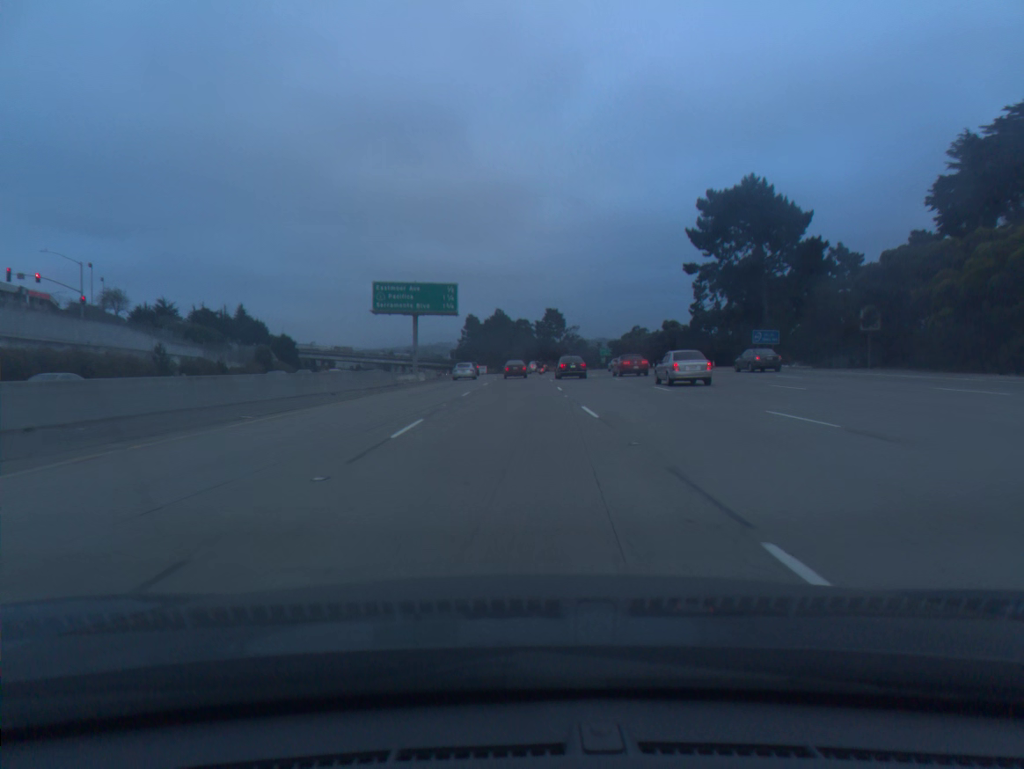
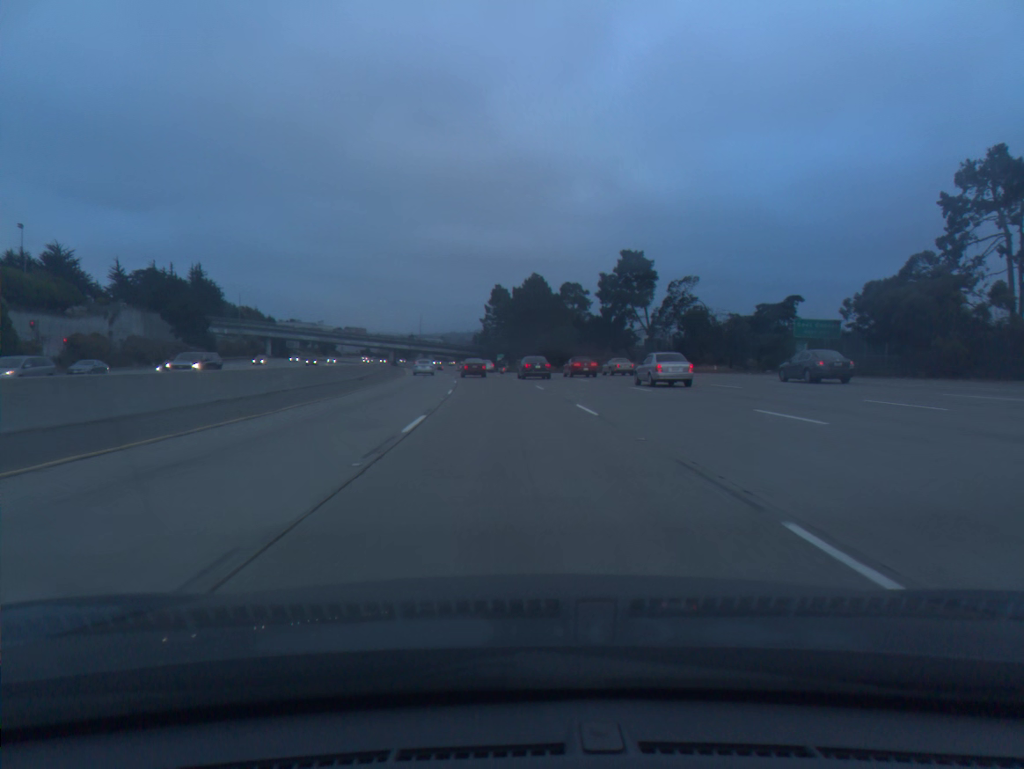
(-0.8, +86.8) m; -3°
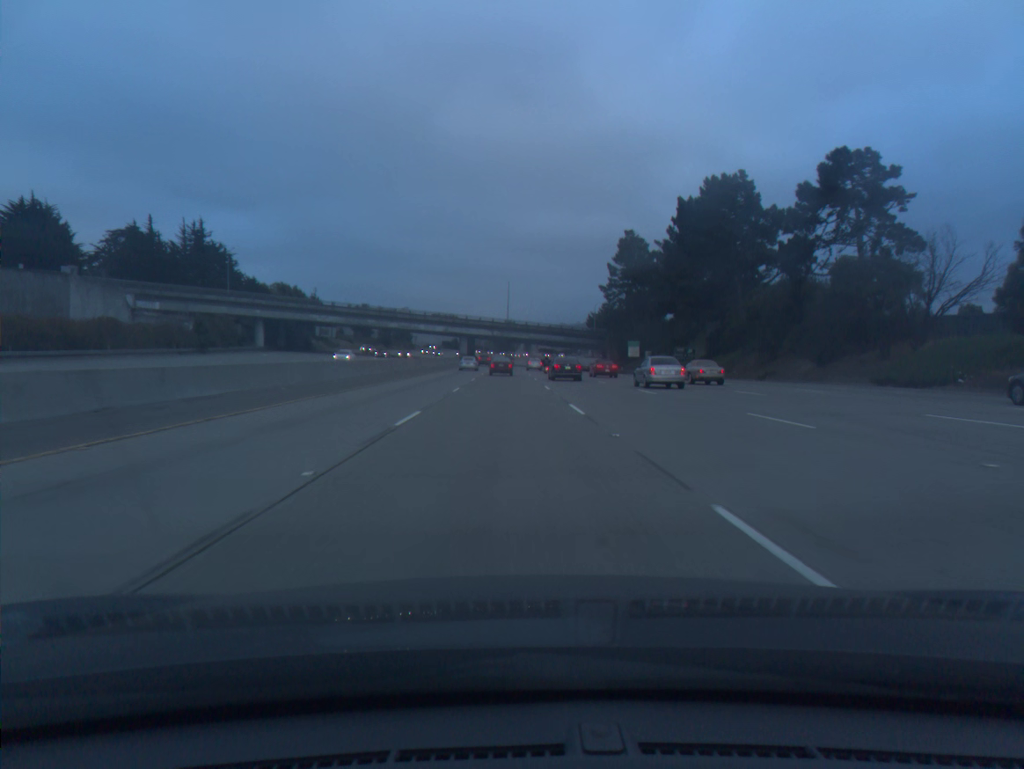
(-6.3, +86.7) m; -8°
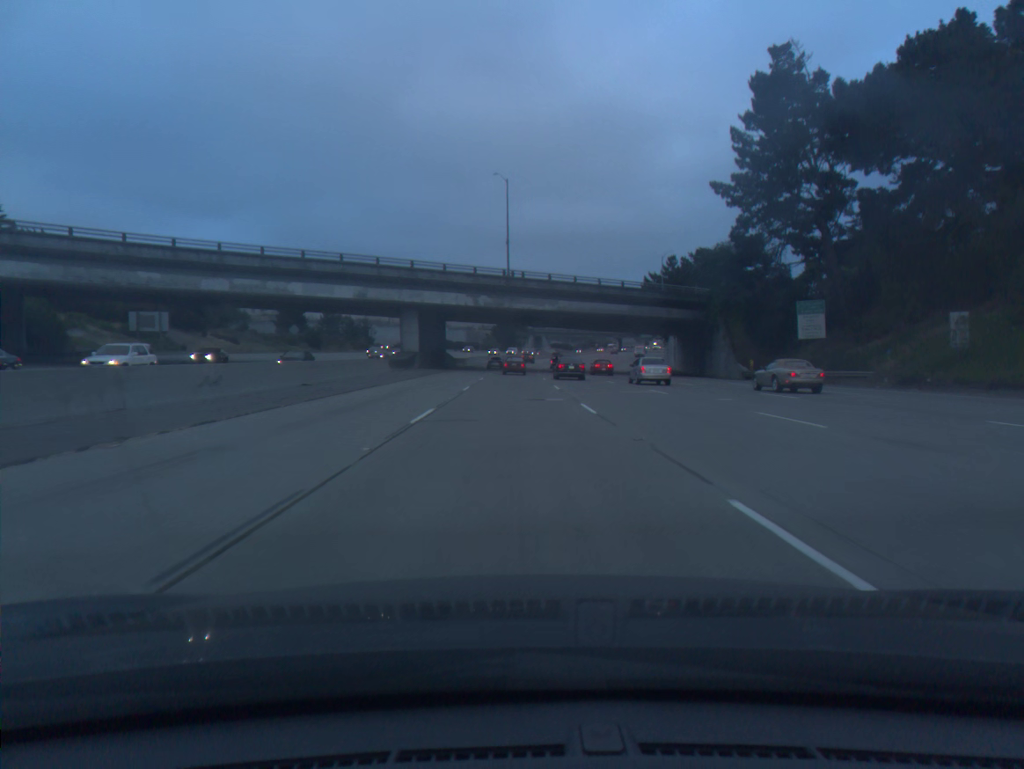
(-1.2, +87.3) m; 0°
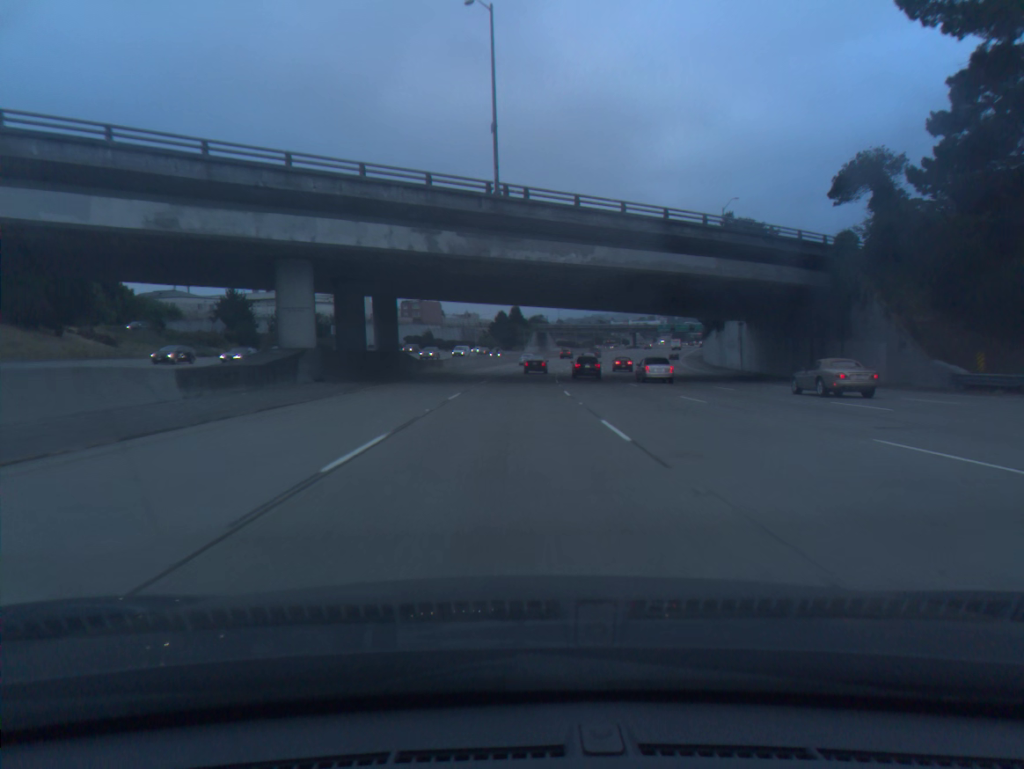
(0.0, +35.0) m; 0°
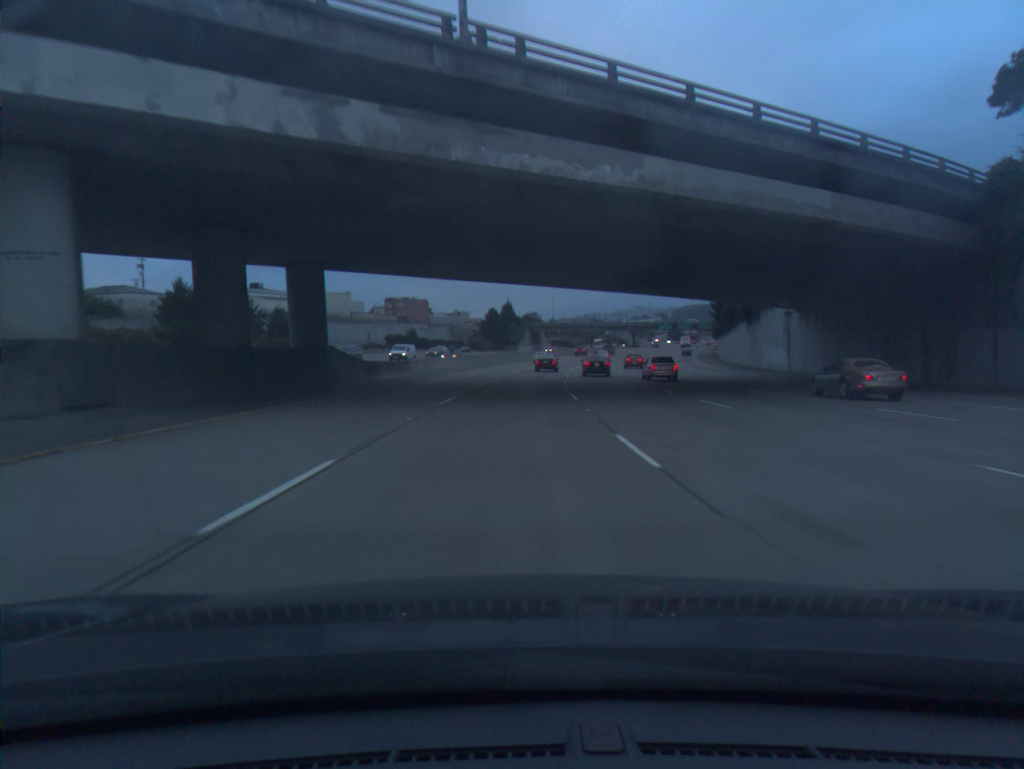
(+0.1, +17.5) m; +1°
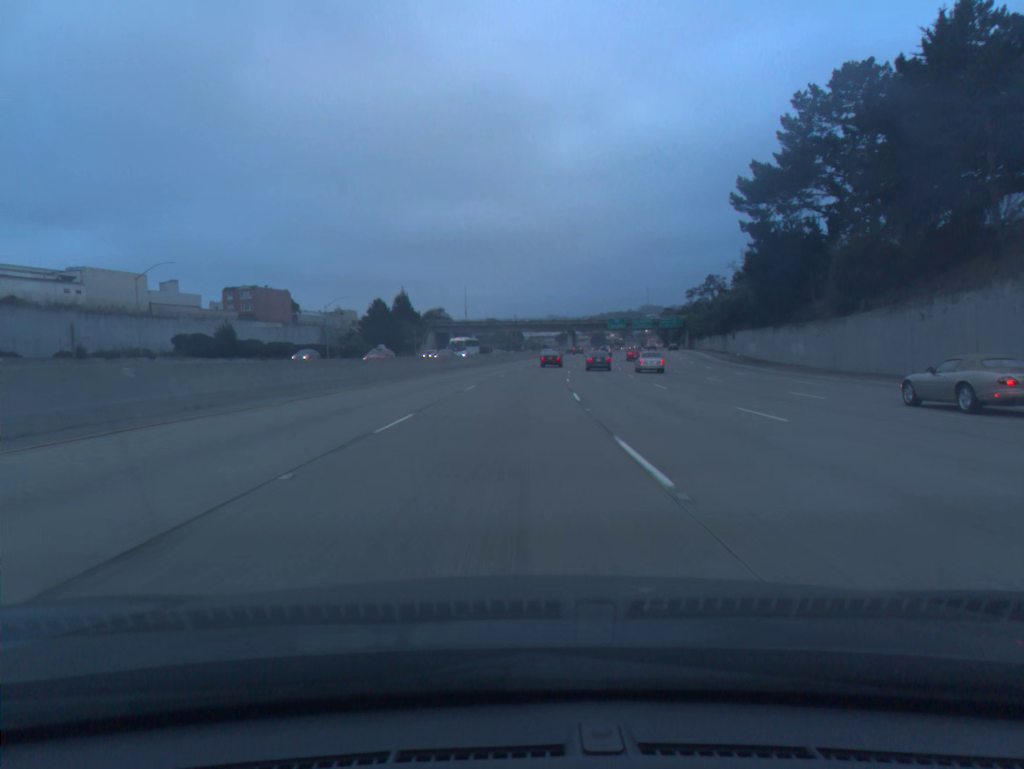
(+3.4, +69.9) m; +6°
